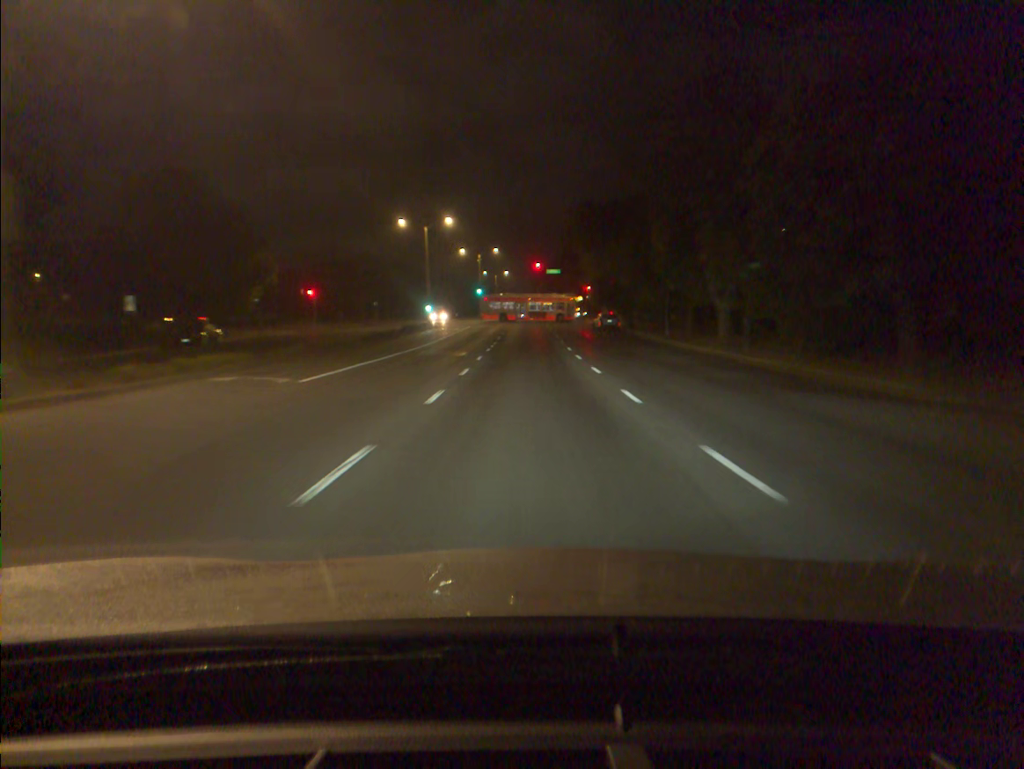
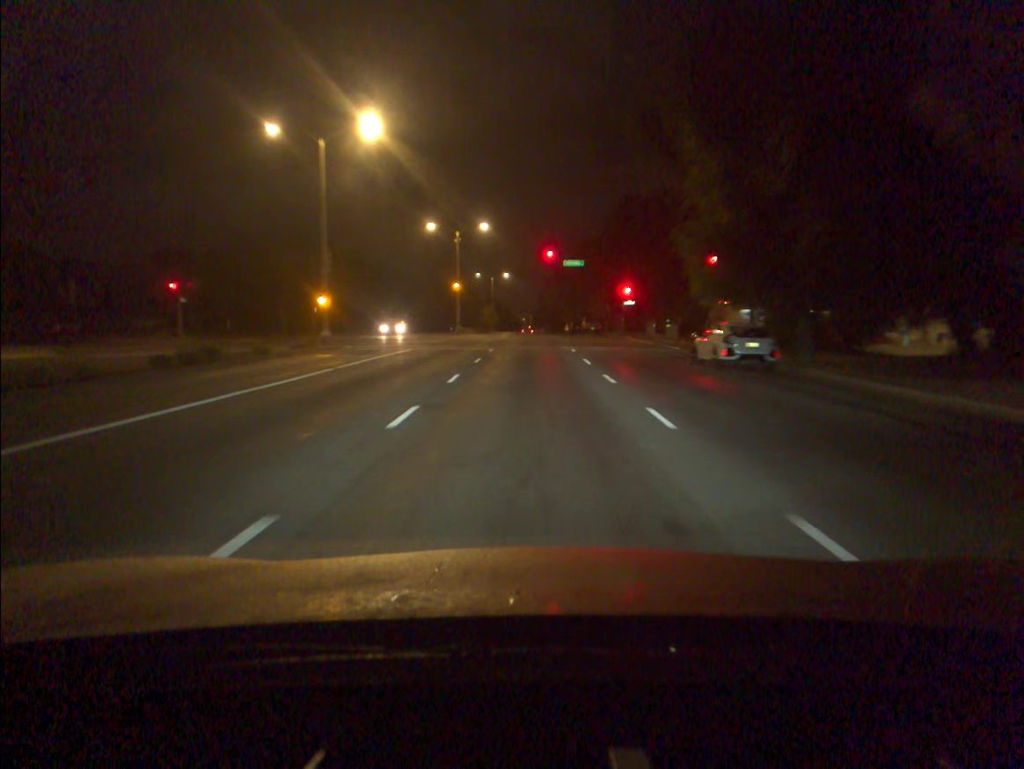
(-0.2, +39.4) m; -1°
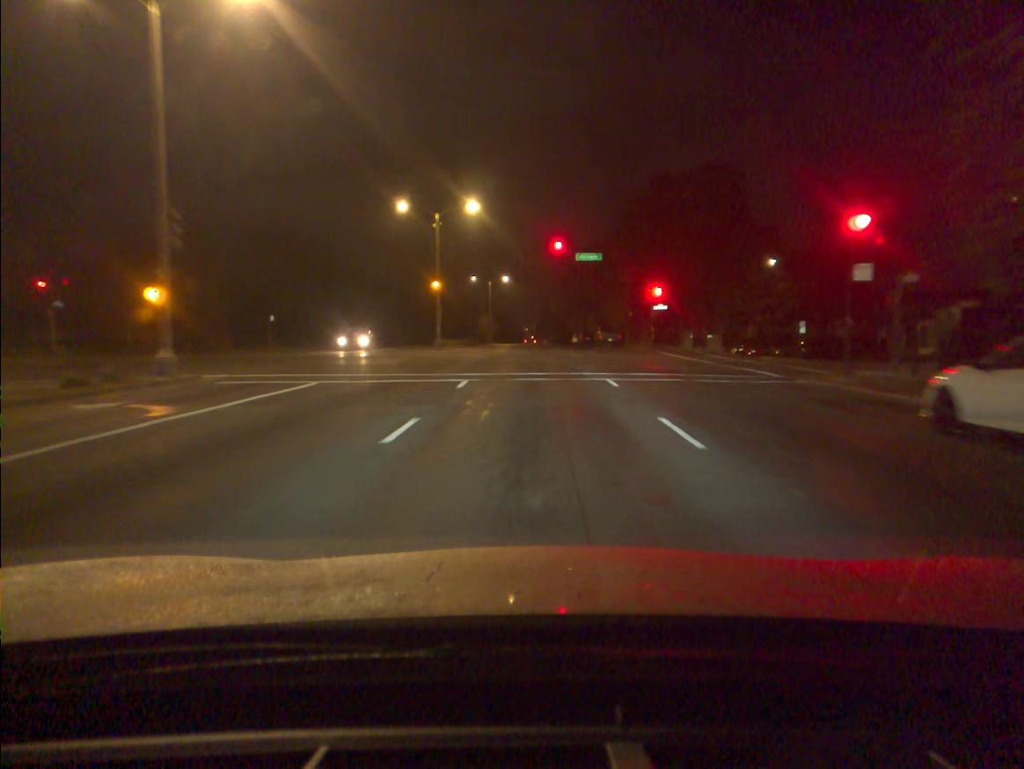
(0.0, +16.1) m; 0°
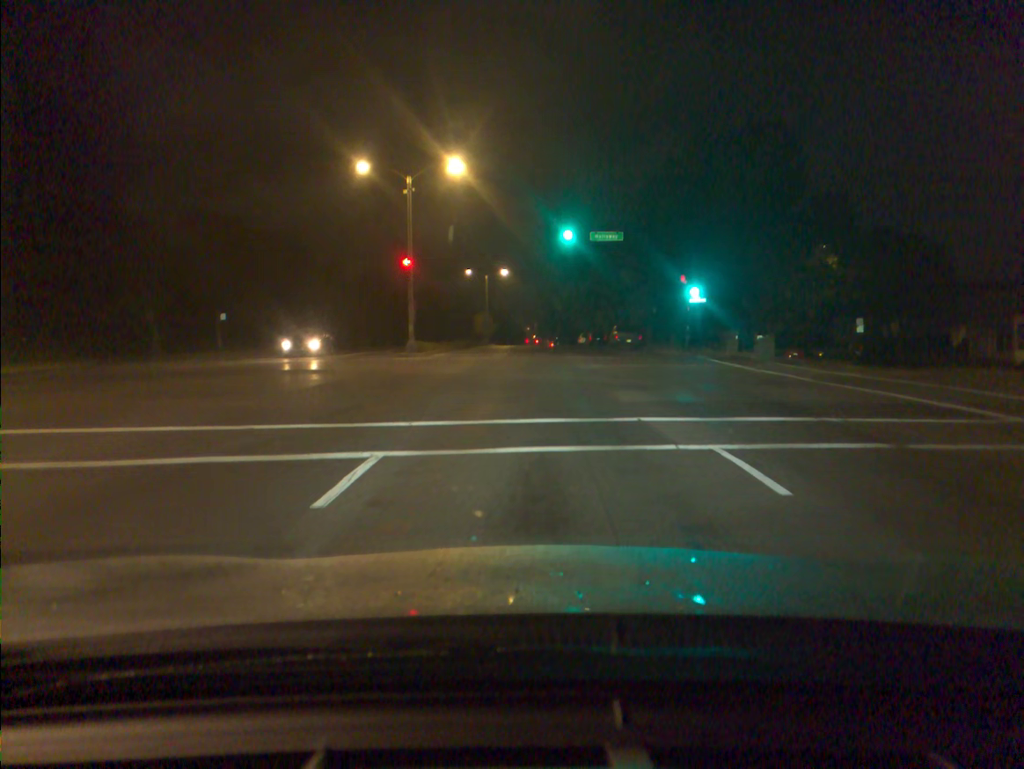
(0.0, +12.2) m; 0°
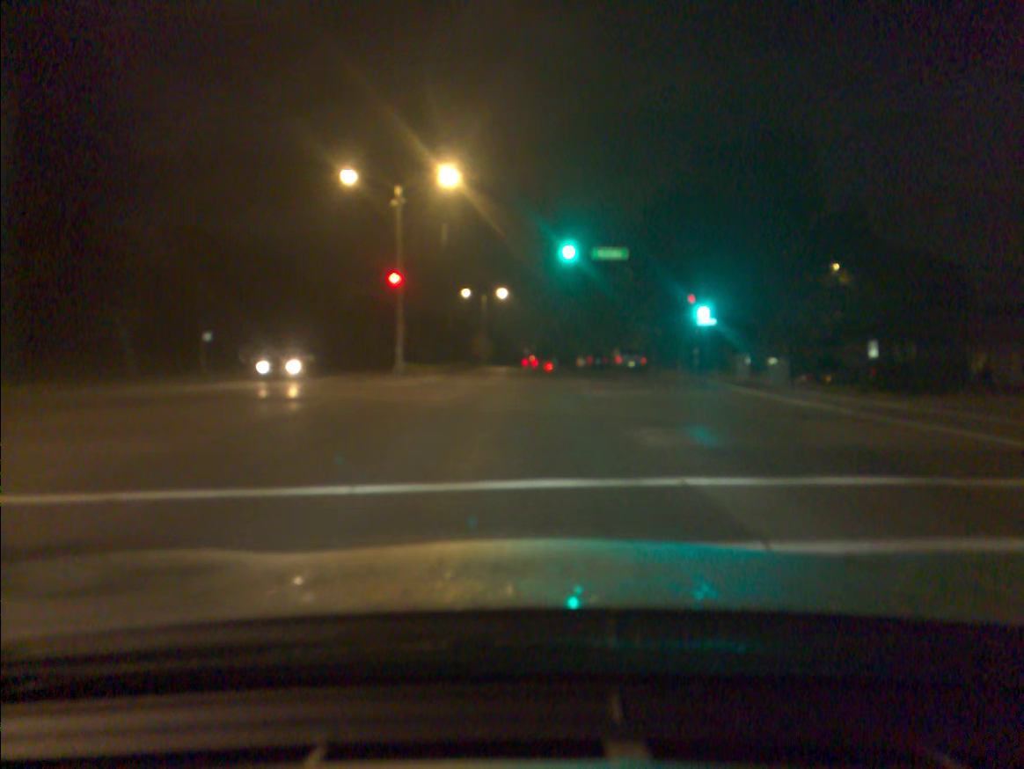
(0.0, +3.5) m; 0°
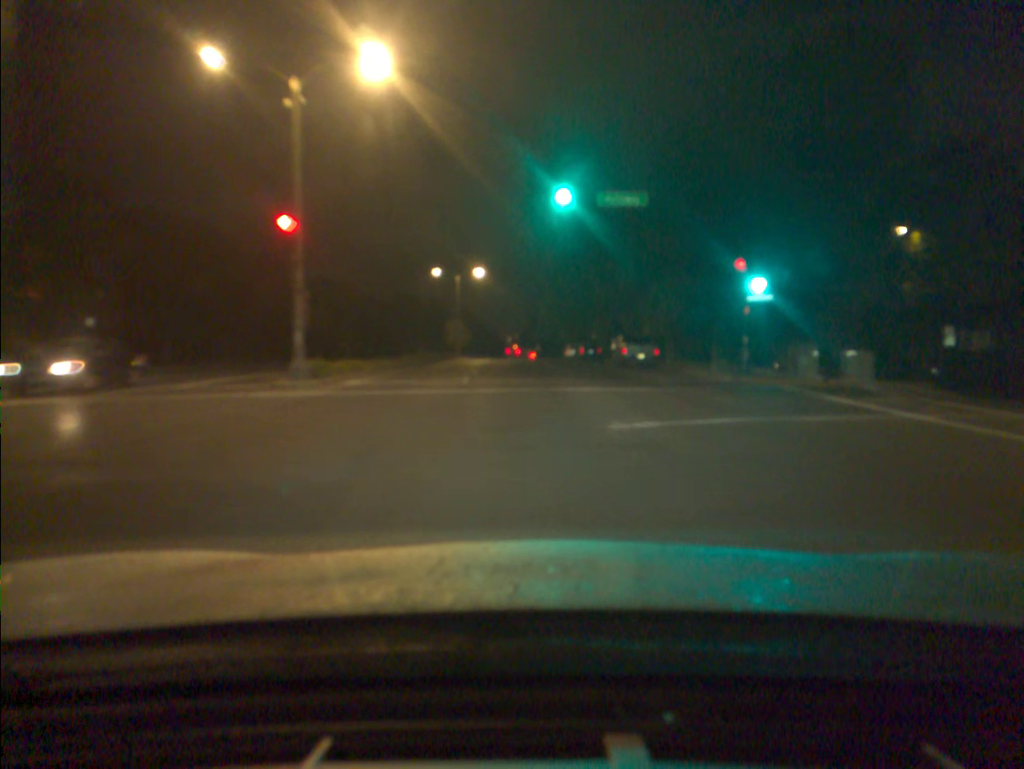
(+0.2, +12.3) m; +1°
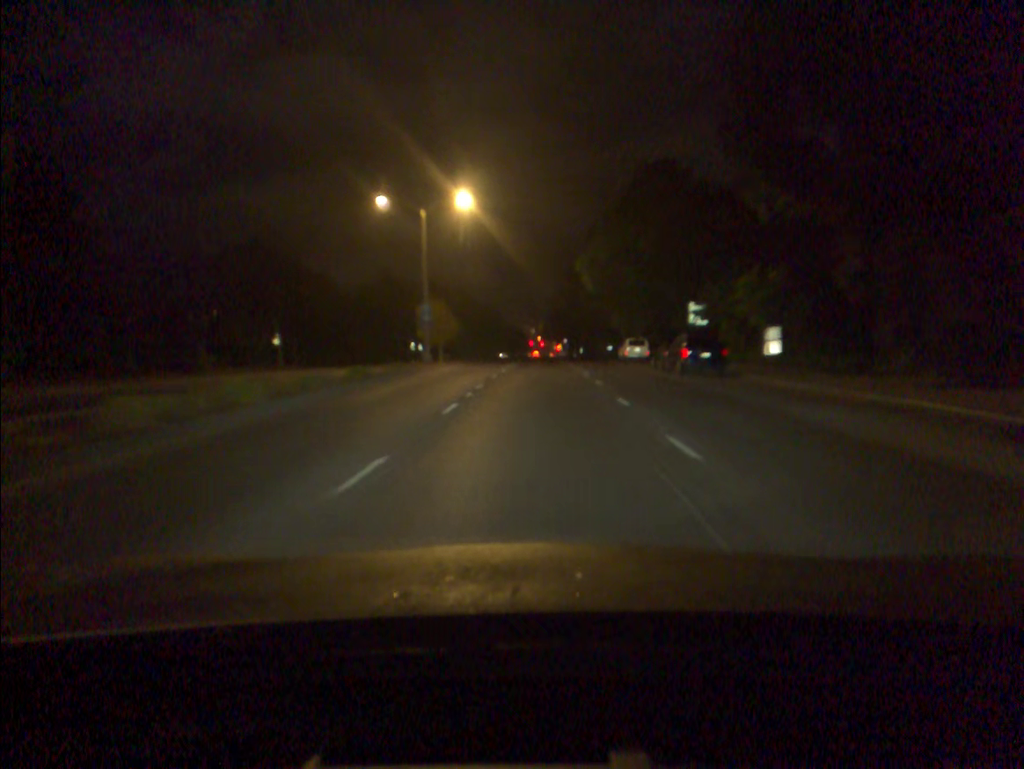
(-0.5, +37.9) m; -2°
